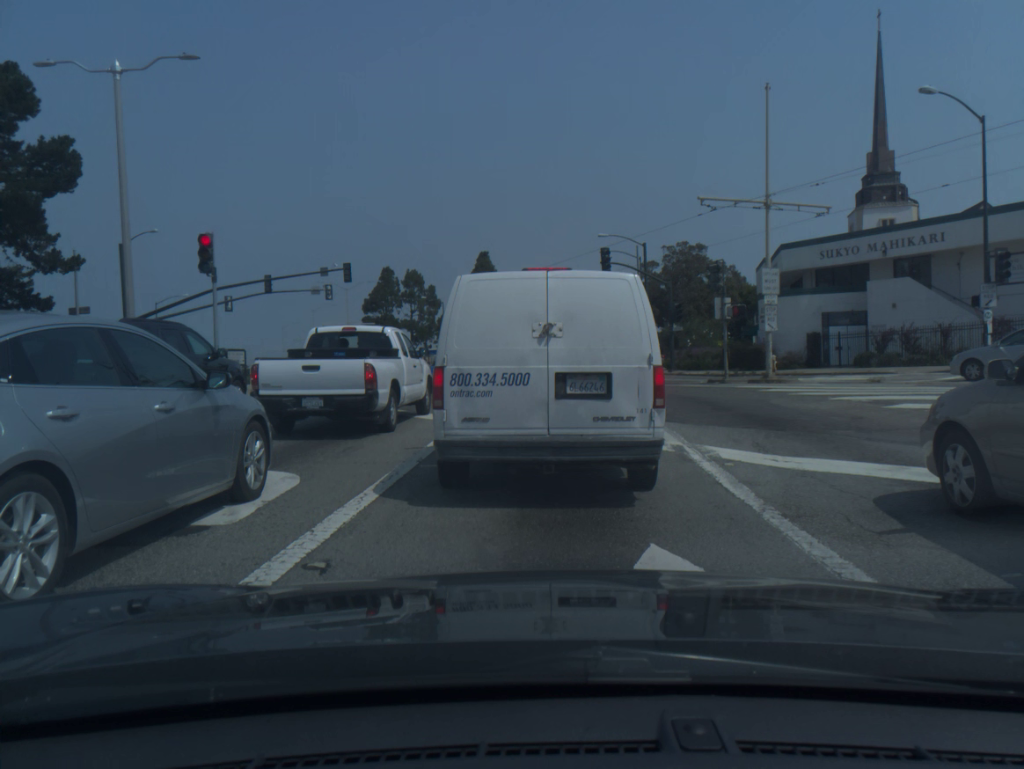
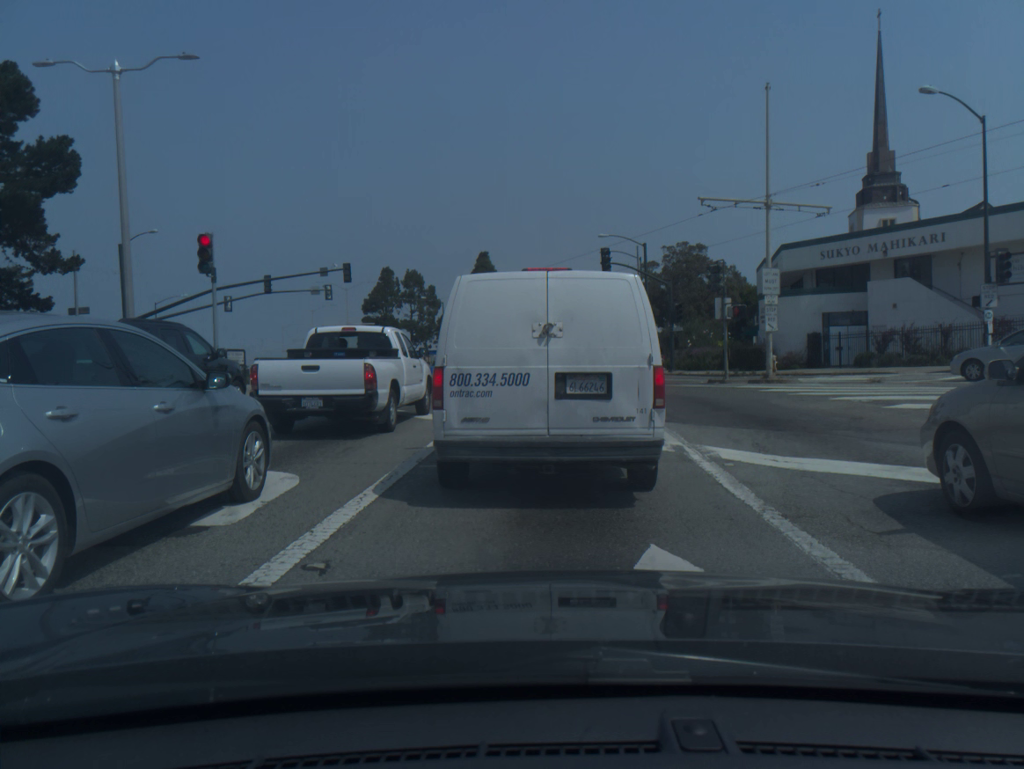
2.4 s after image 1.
(0.0, 0.0) m; 0°
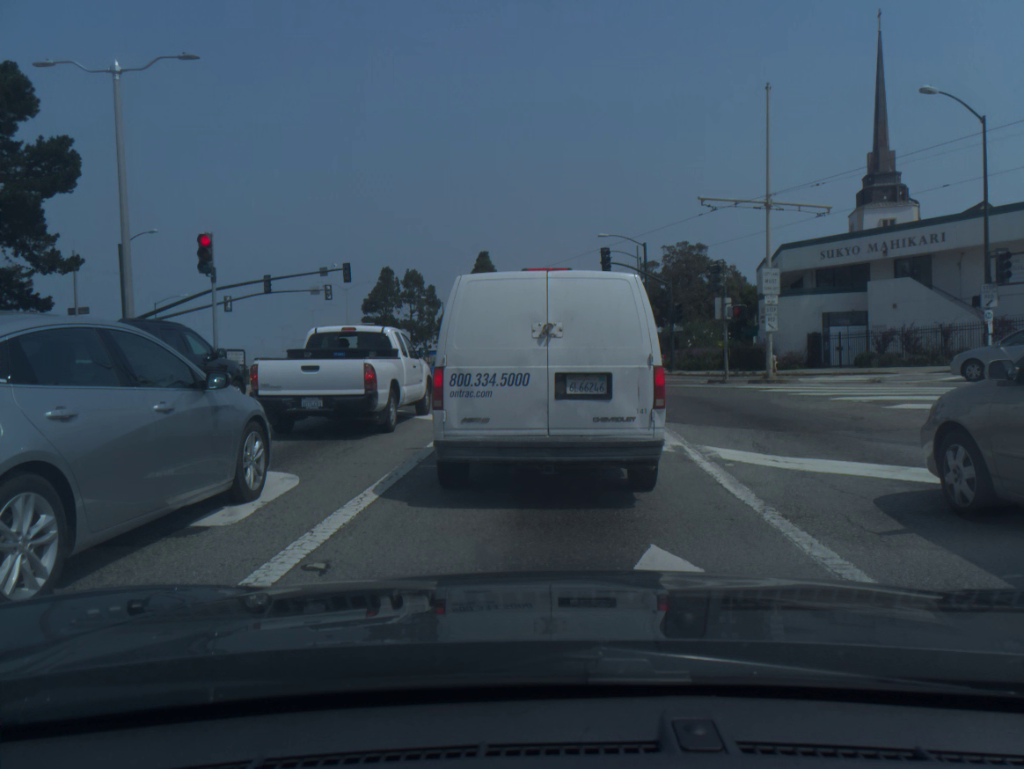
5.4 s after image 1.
(0.0, 0.0) m; 0°
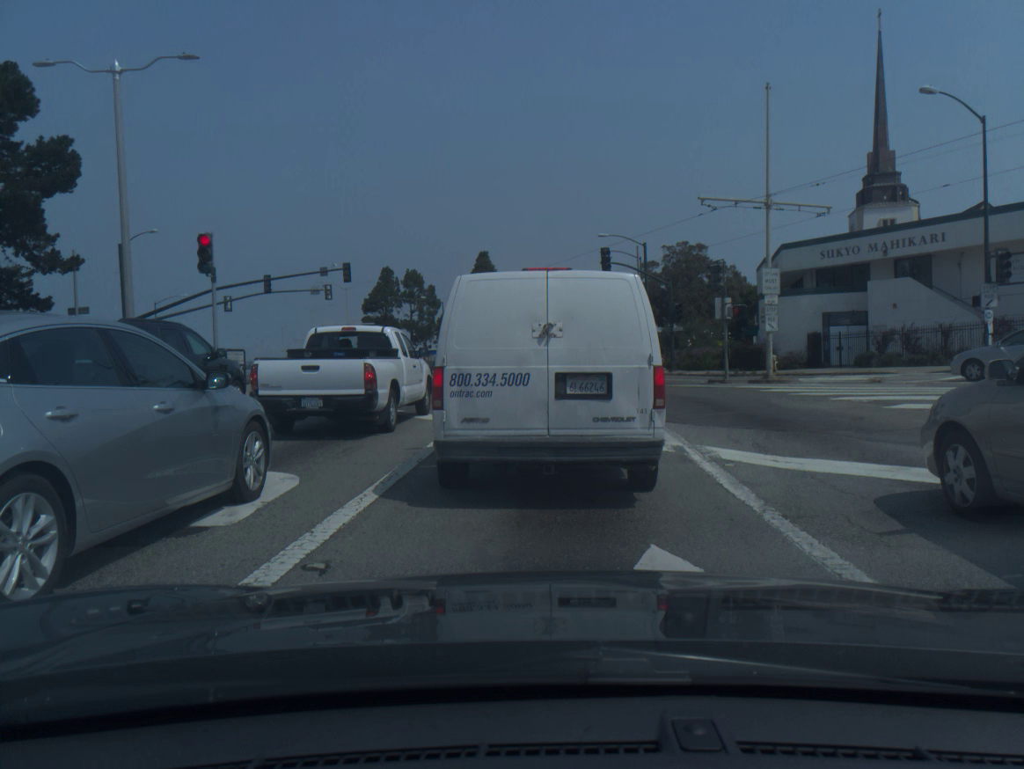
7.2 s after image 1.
(0.0, 0.0) m; 0°
